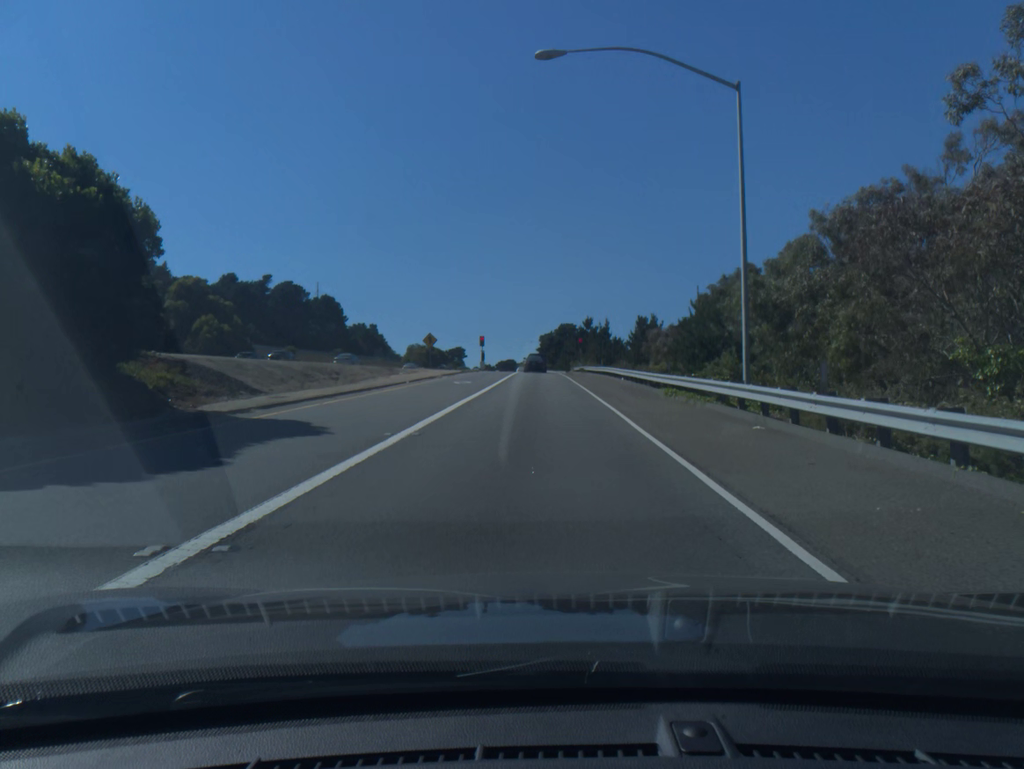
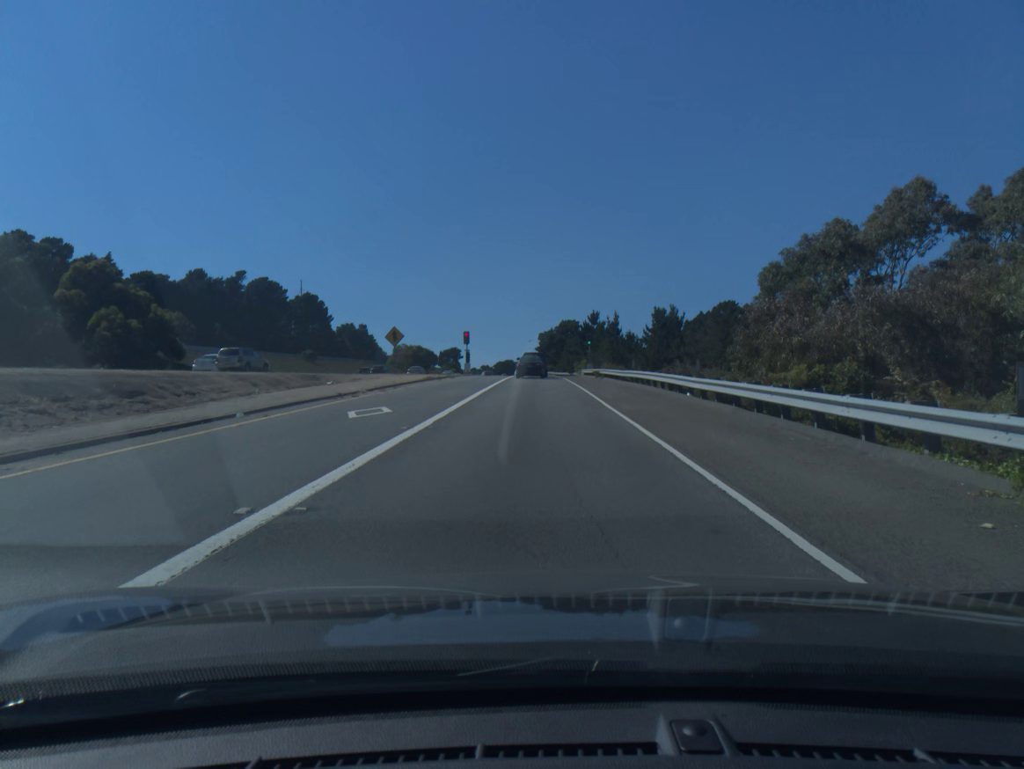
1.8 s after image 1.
(0.0, +20.5) m; 0°
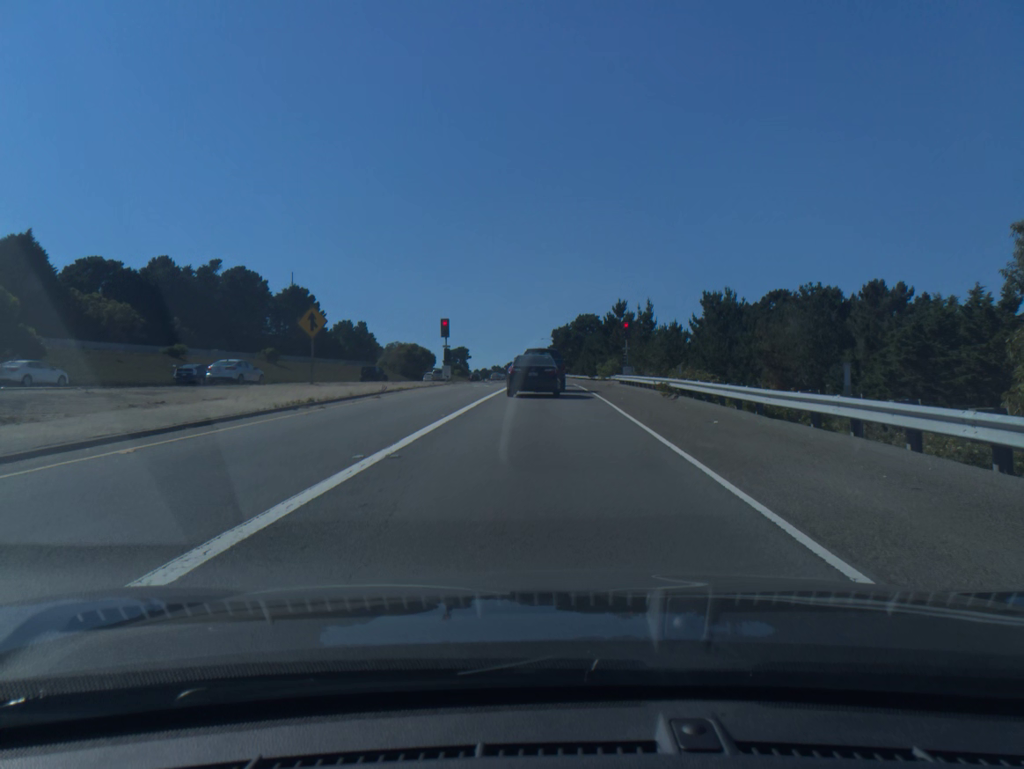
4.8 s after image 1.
(0.0, +25.8) m; -2°
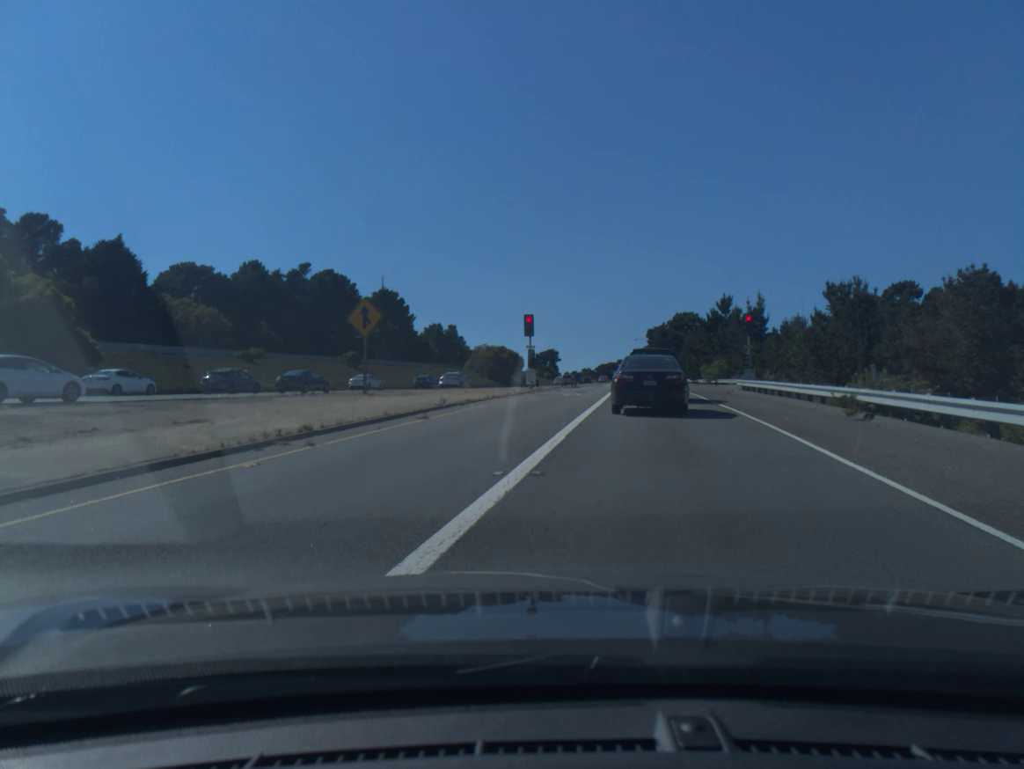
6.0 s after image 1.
(-0.5, +8.4) m; -7°
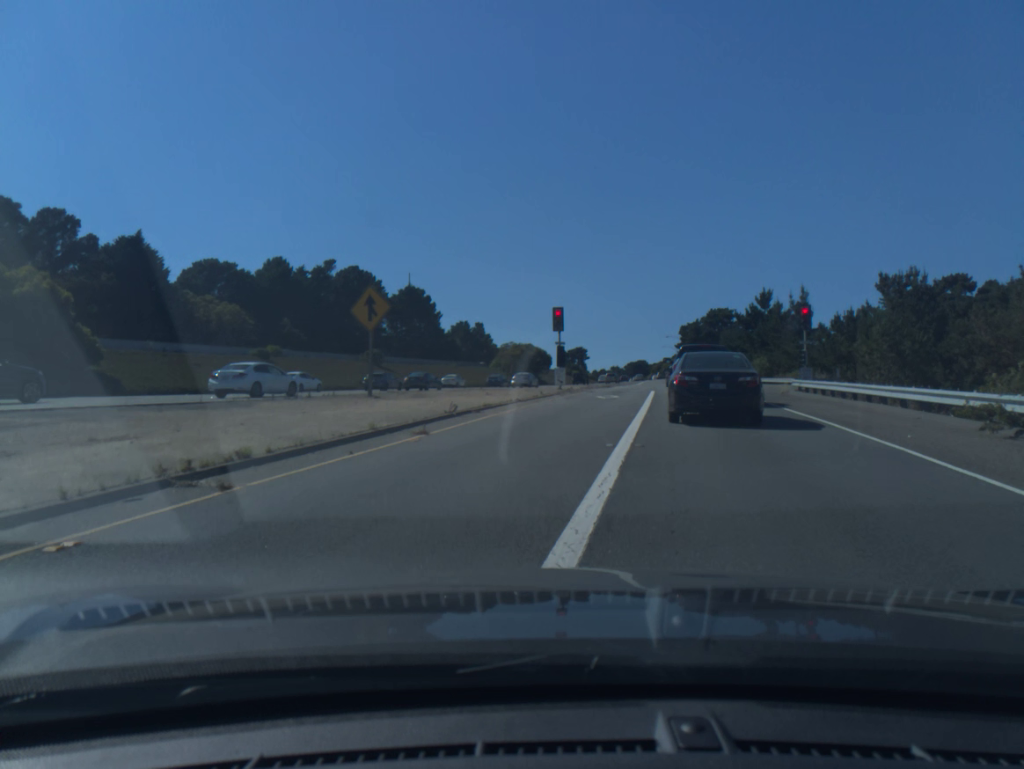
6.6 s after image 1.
(-0.1, +4.3) m; -2°
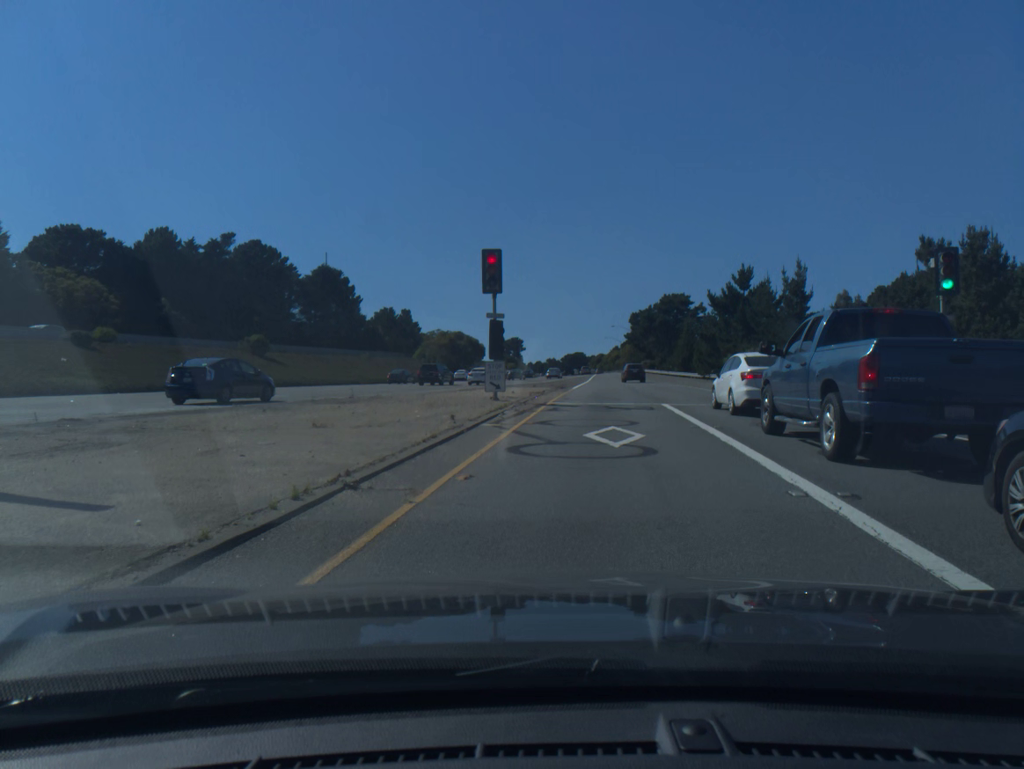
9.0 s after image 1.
(+0.5, +18.8) m; +6°
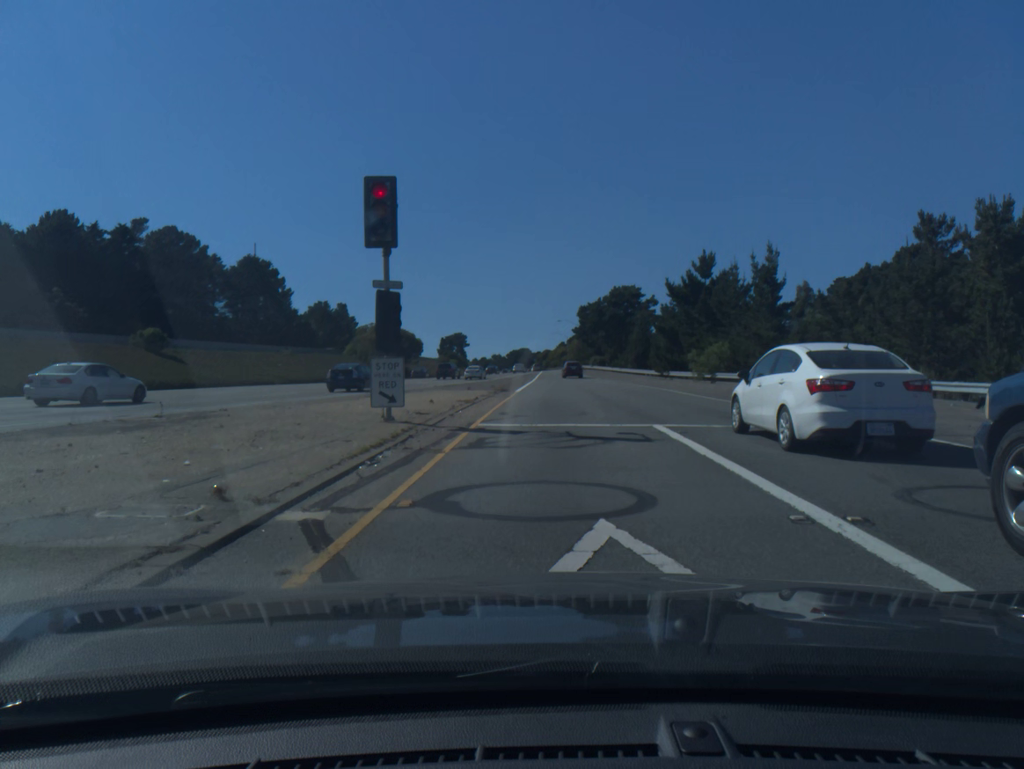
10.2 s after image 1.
(+0.3, +8.6) m; +3°
